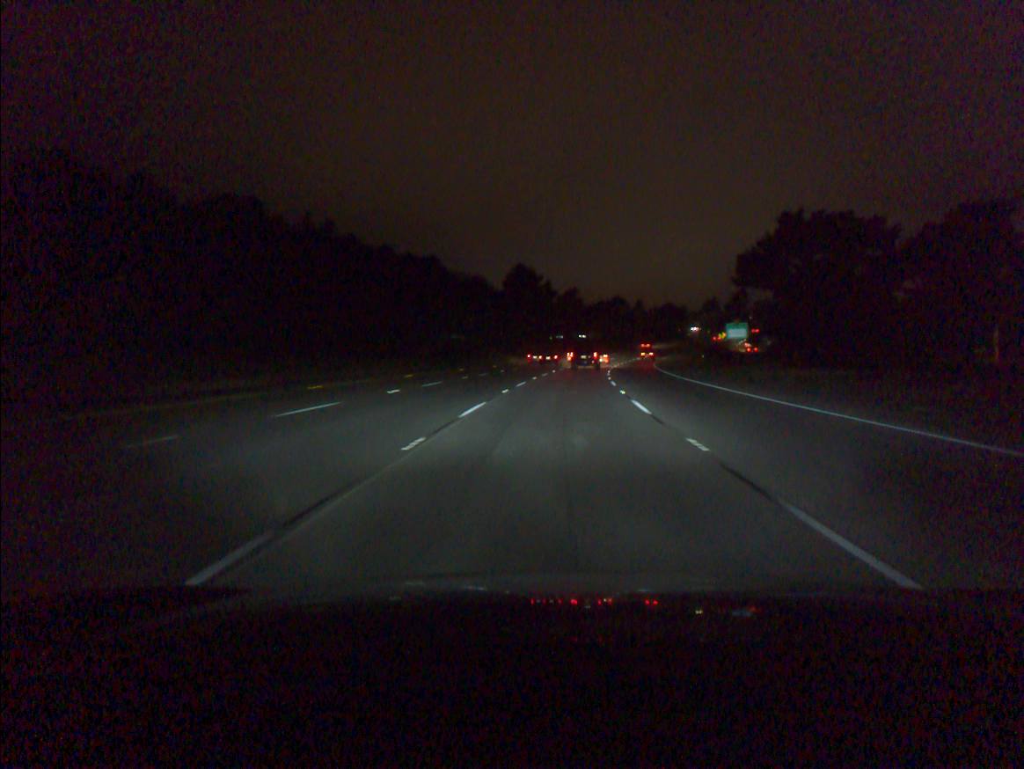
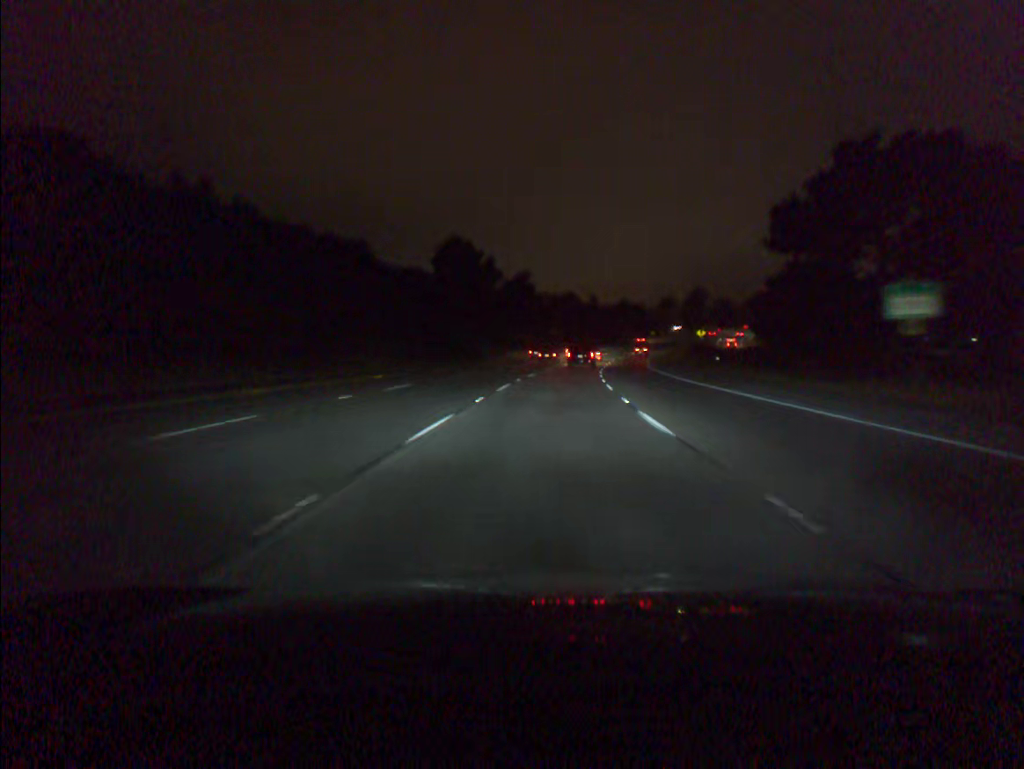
(+1.1, +33.6) m; +4°
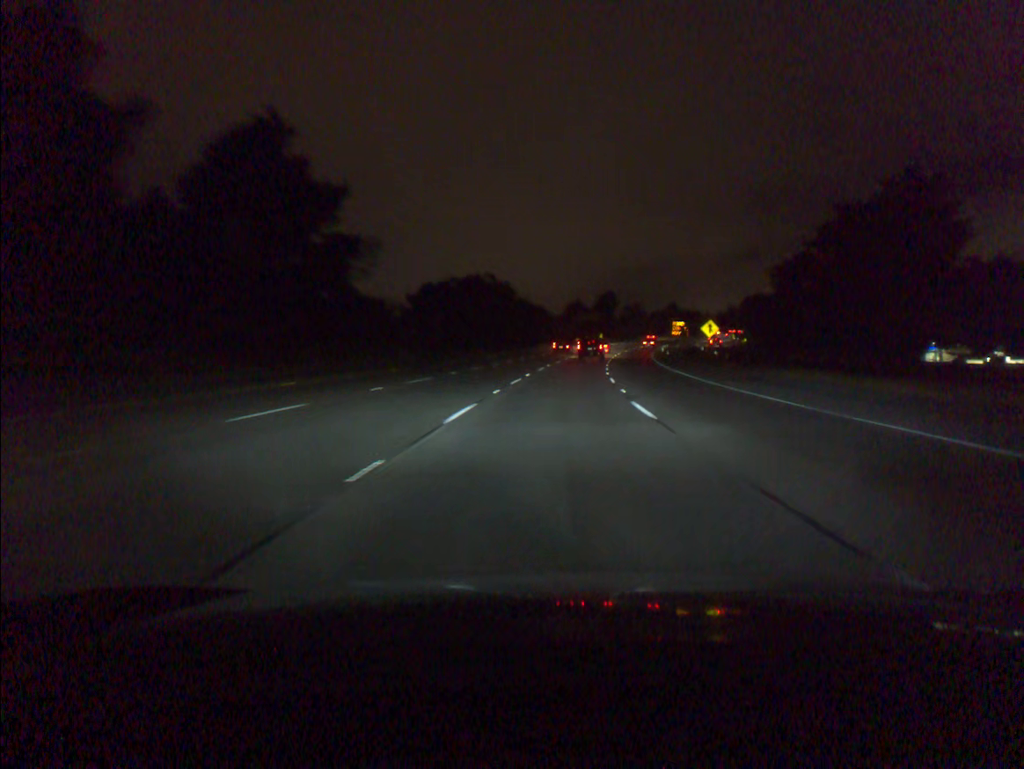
(+5.4, +84.2) m; +8°
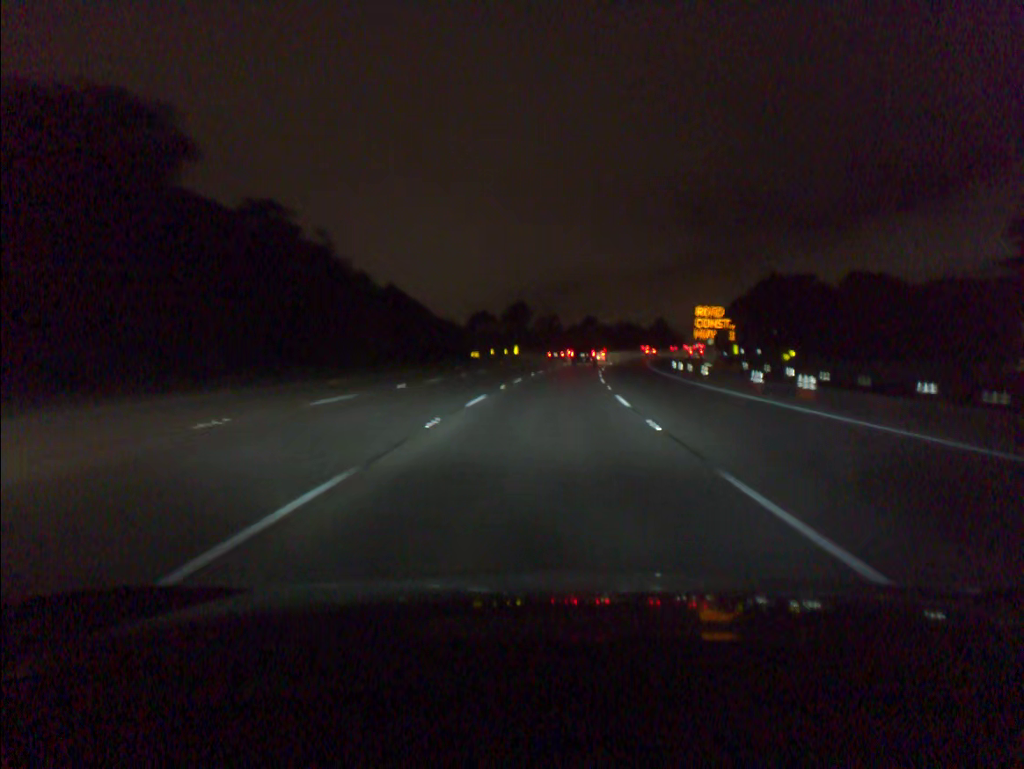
(+4.1, +67.7) m; +7°
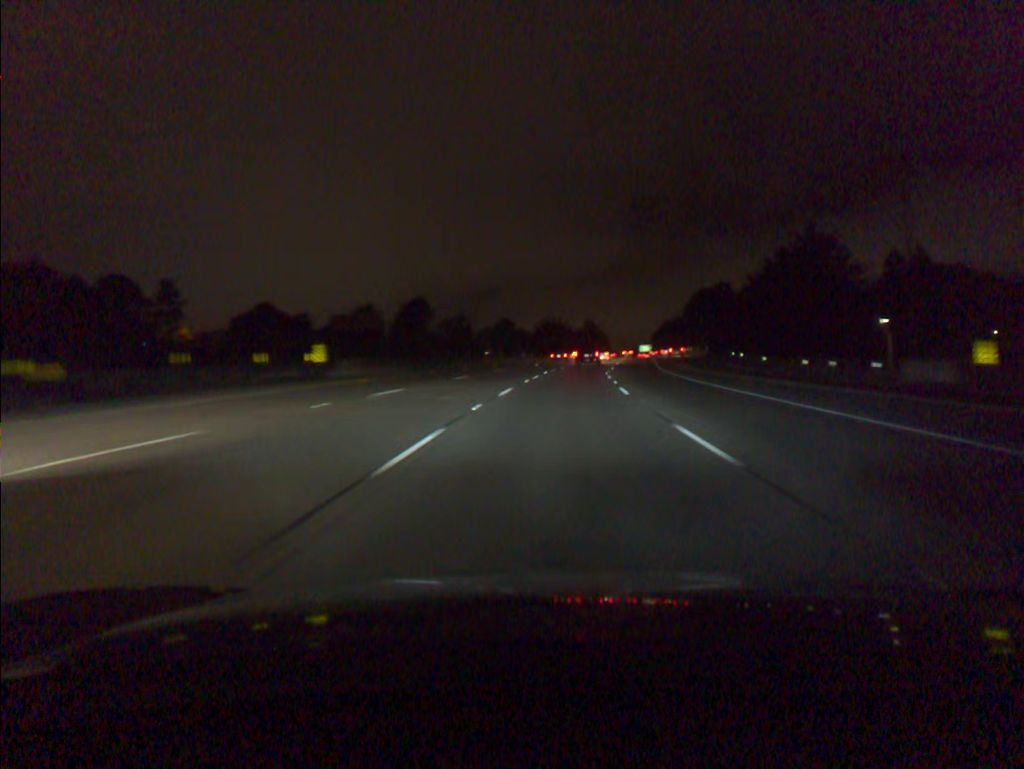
(+3.4, +67.9) m; +6°
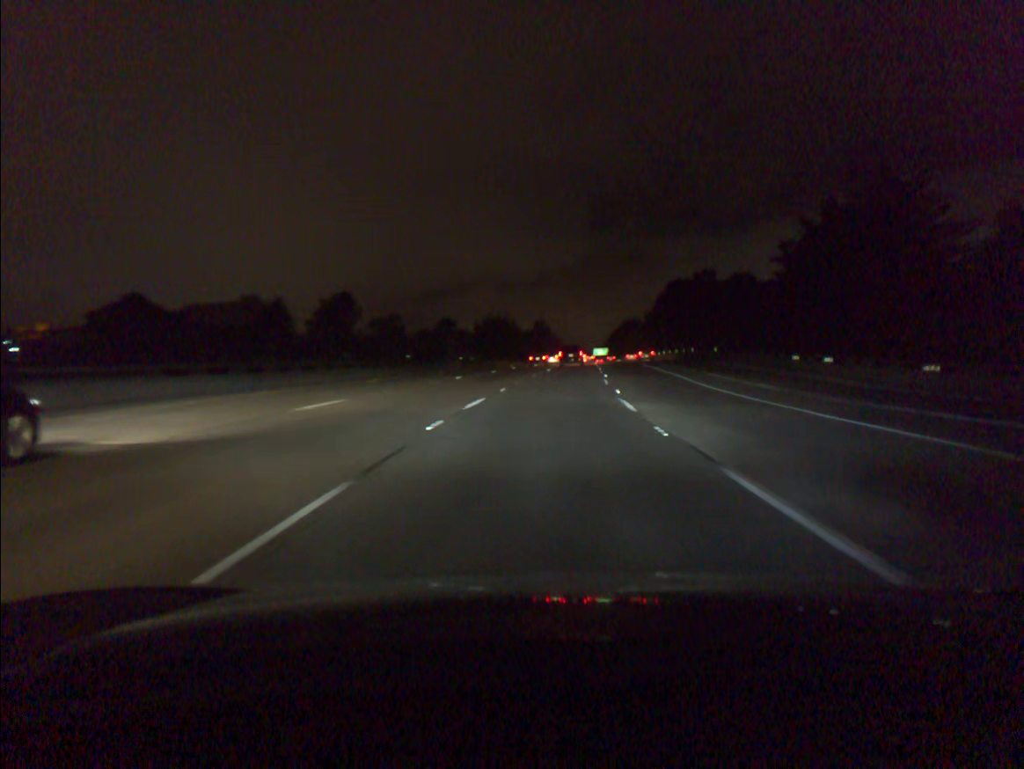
(+1.1, +34.2) m; +4°
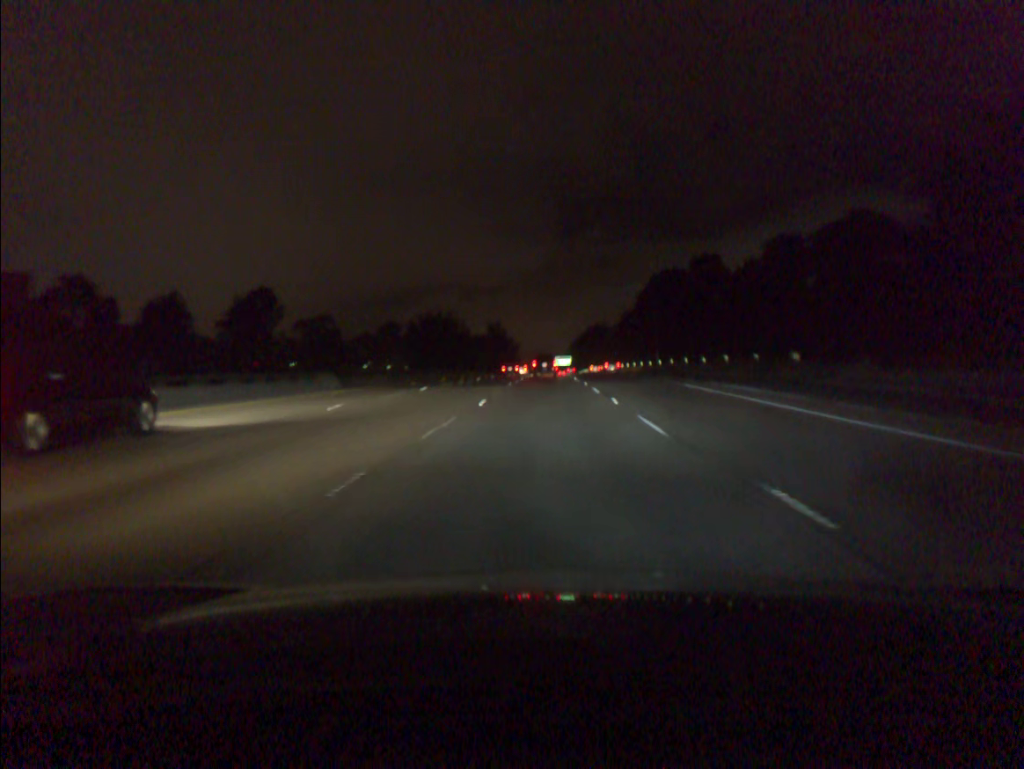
(+1.0, +34.3) m; +3°
